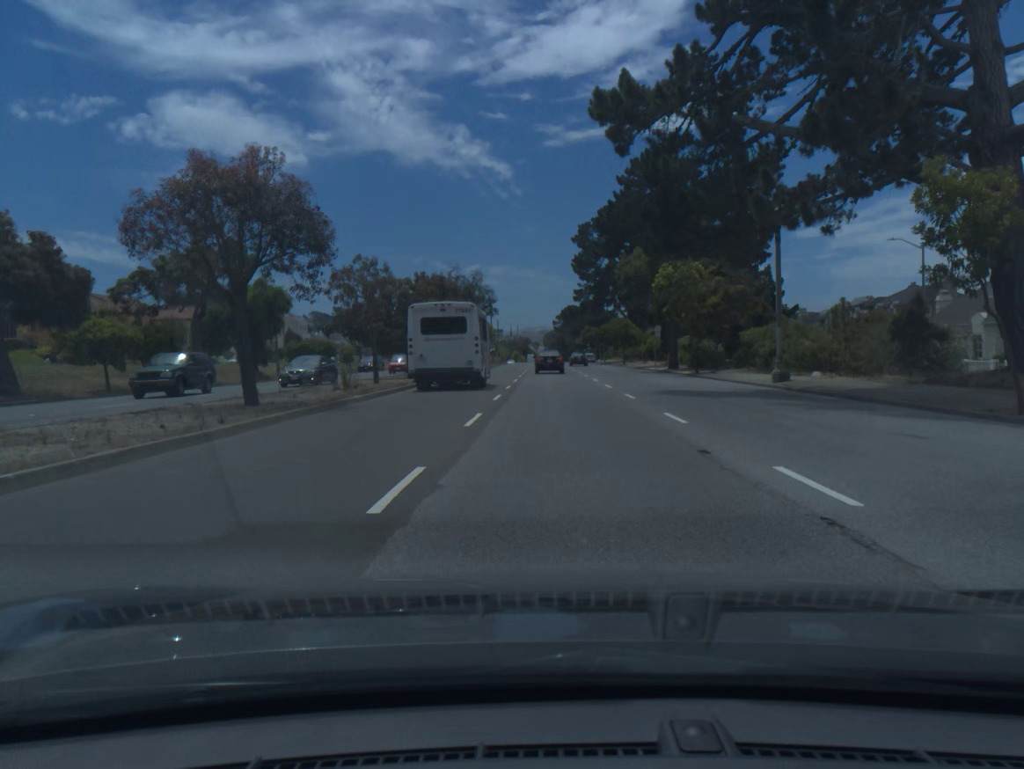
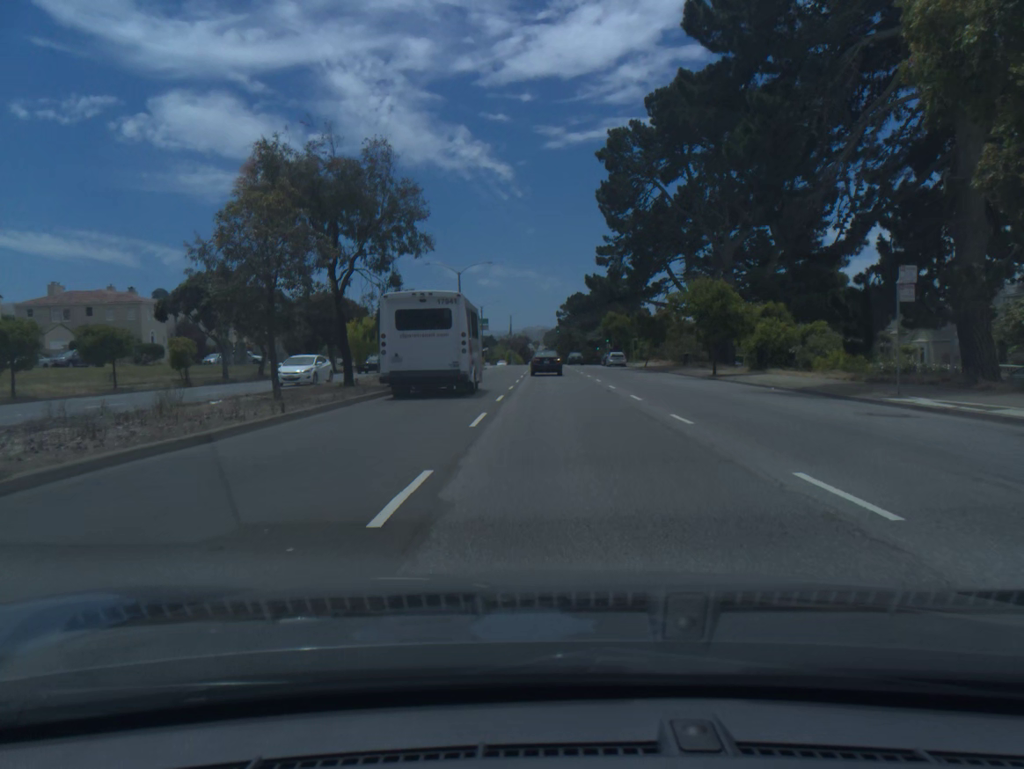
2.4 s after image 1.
(-0.1, +44.0) m; 0°
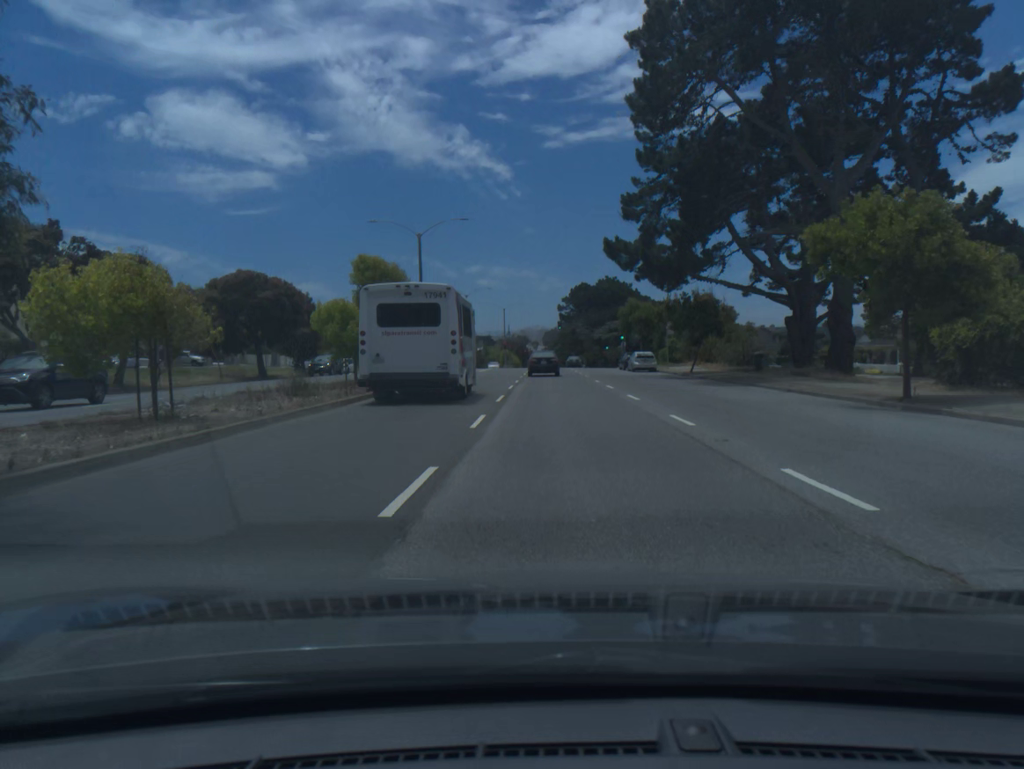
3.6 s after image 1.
(0.0, +21.6) m; 0°
